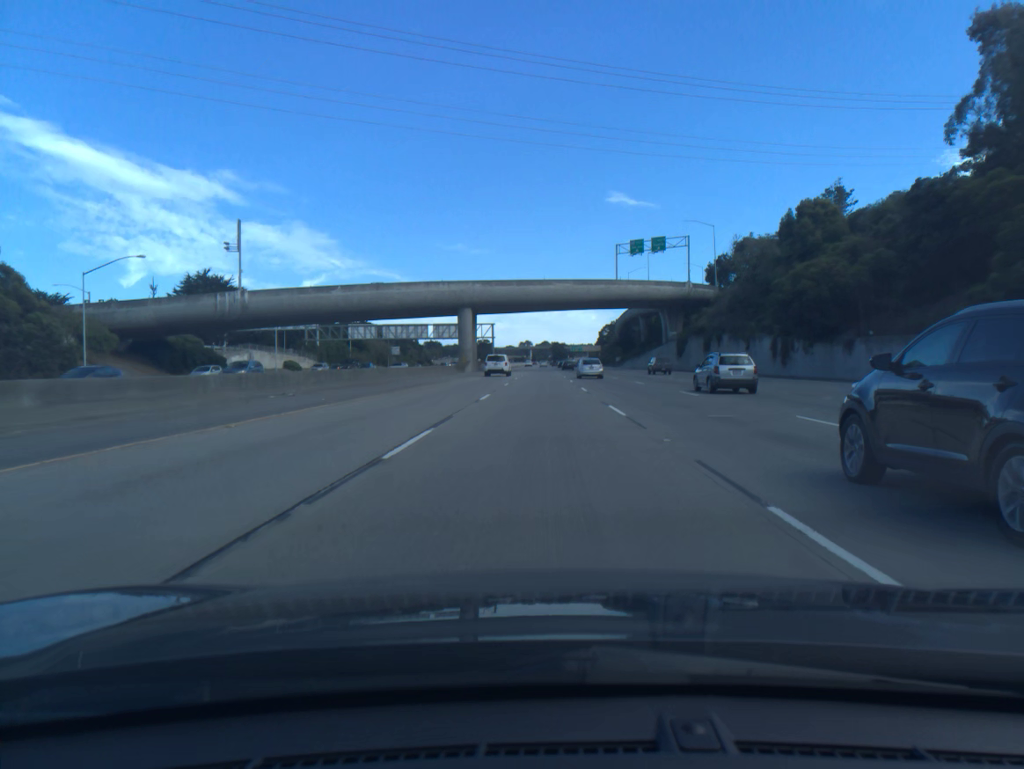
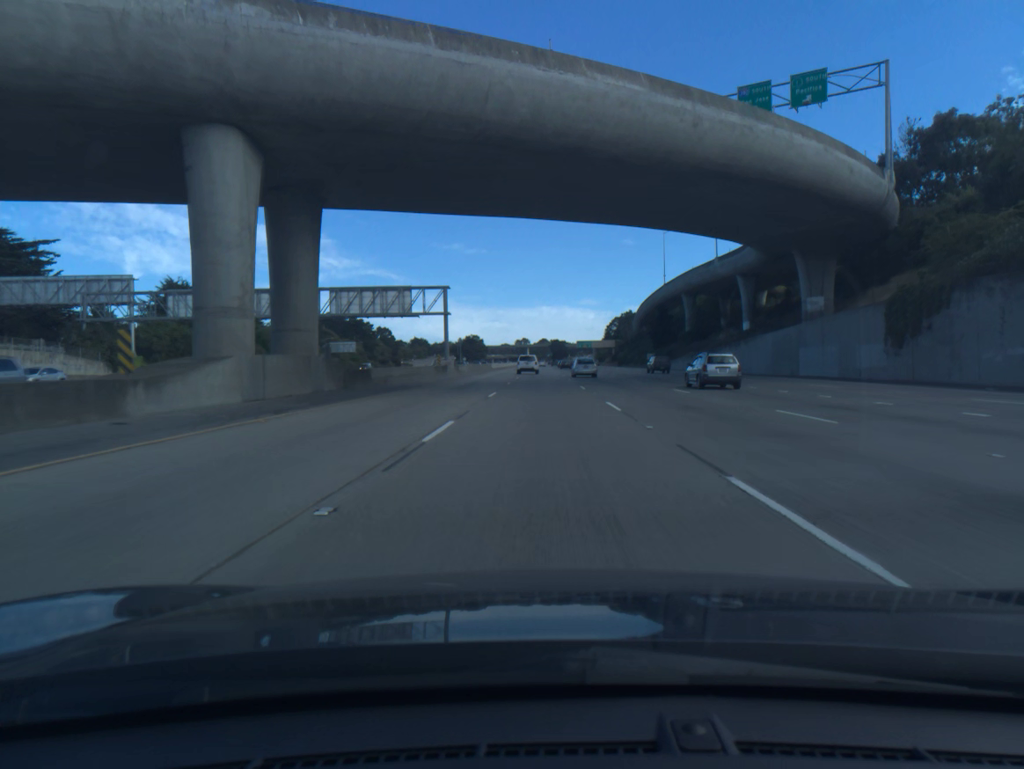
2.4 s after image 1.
(+0.2, +71.4) m; 0°
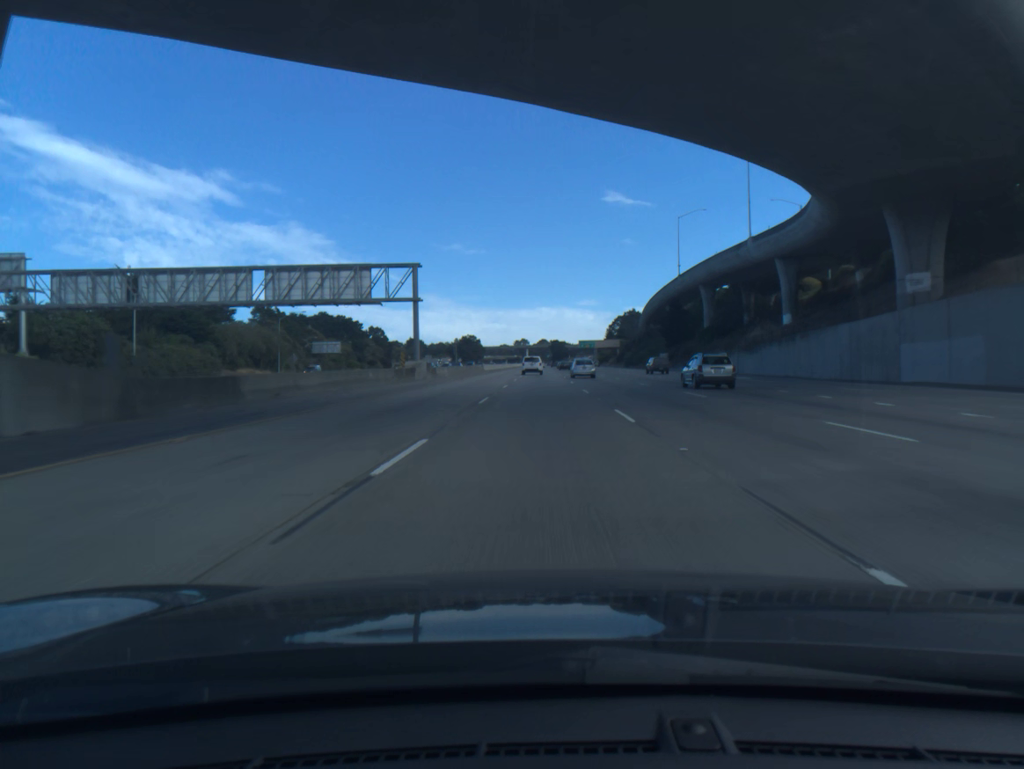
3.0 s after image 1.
(0.0, +18.0) m; 0°
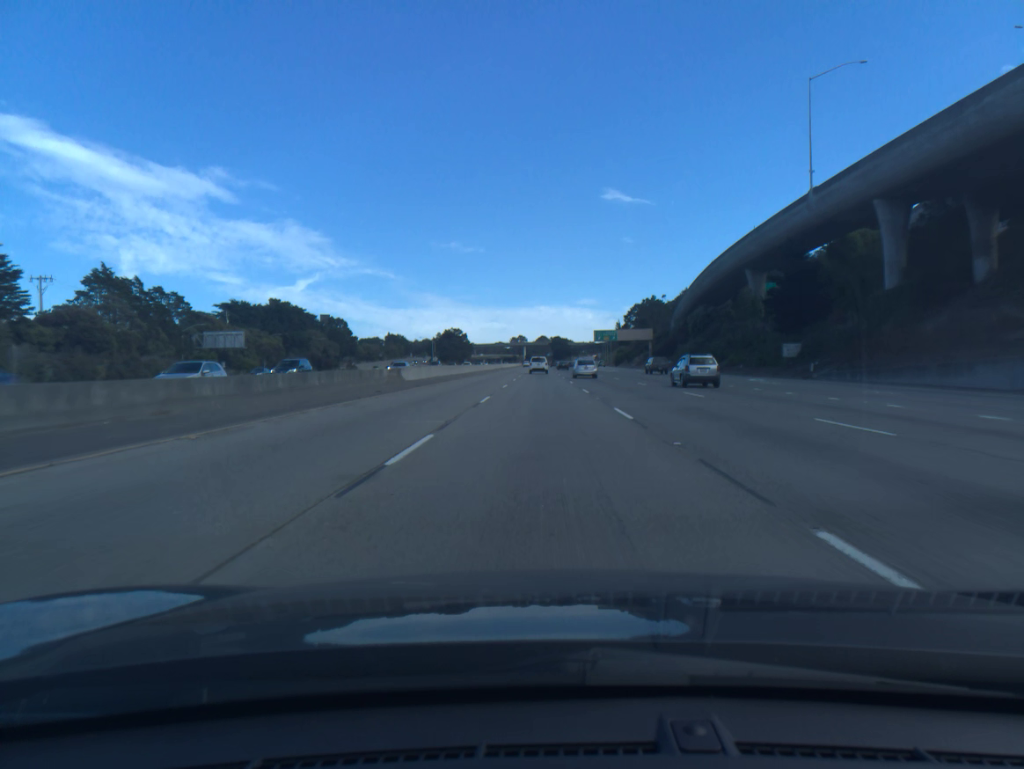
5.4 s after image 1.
(-0.1, +72.1) m; 0°
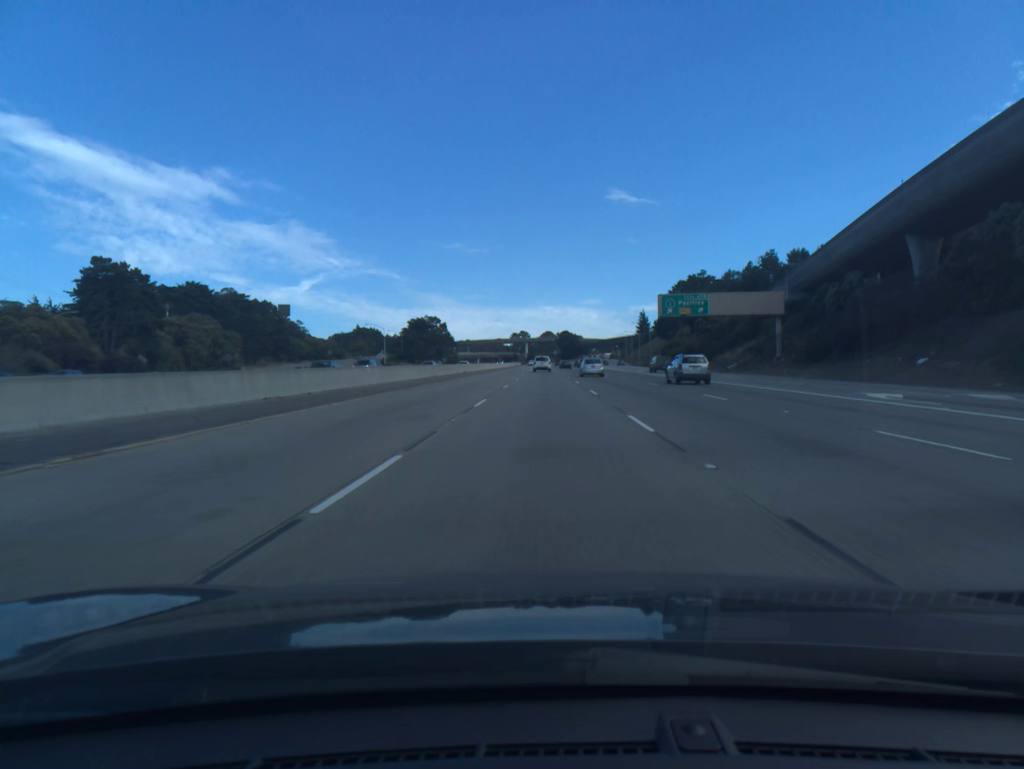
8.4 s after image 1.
(-0.1, +90.7) m; 0°
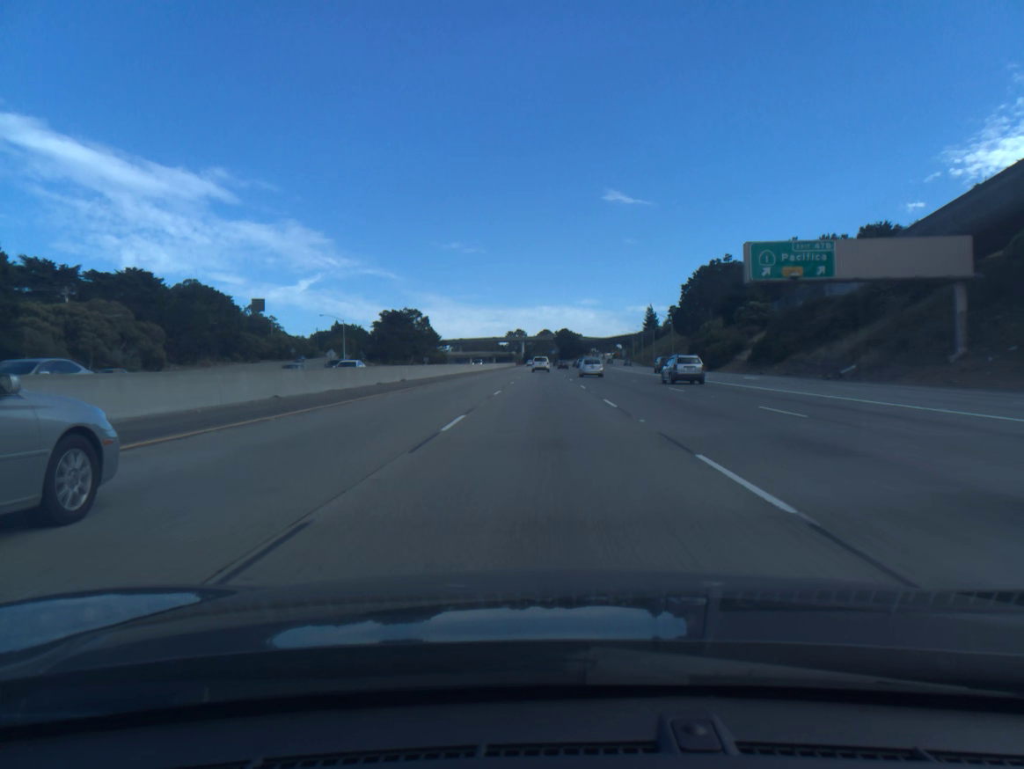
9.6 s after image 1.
(0.0, +36.5) m; 0°
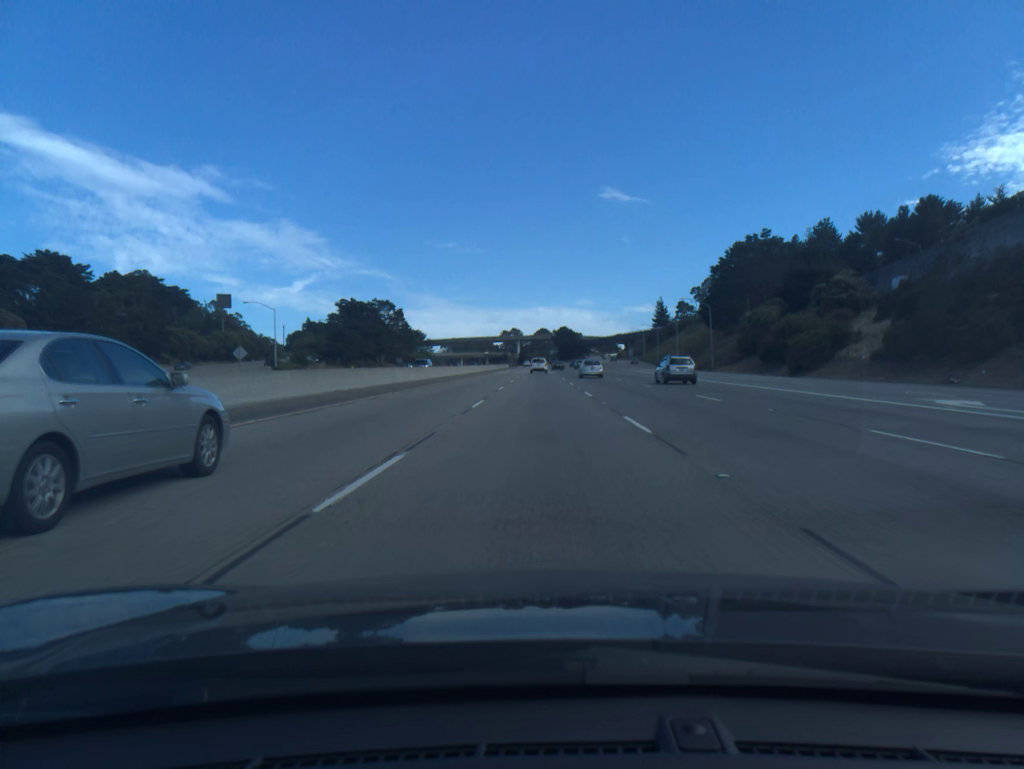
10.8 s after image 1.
(+0.1, +36.5) m; 0°
